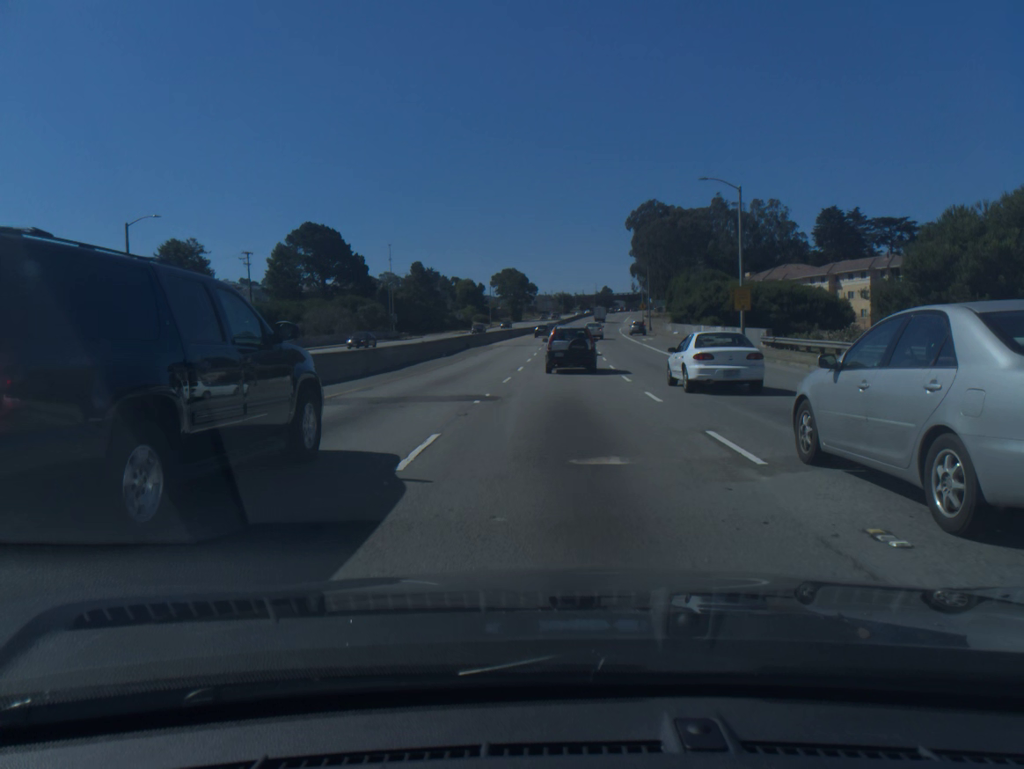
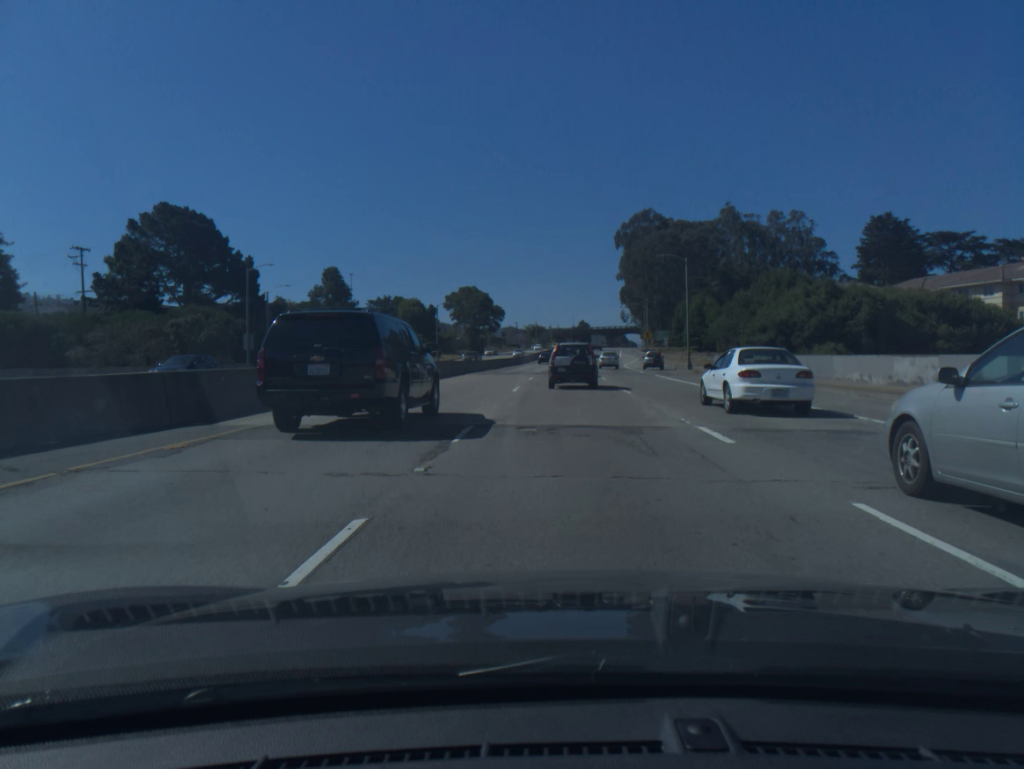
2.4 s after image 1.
(+0.7, +48.6) m; +2°
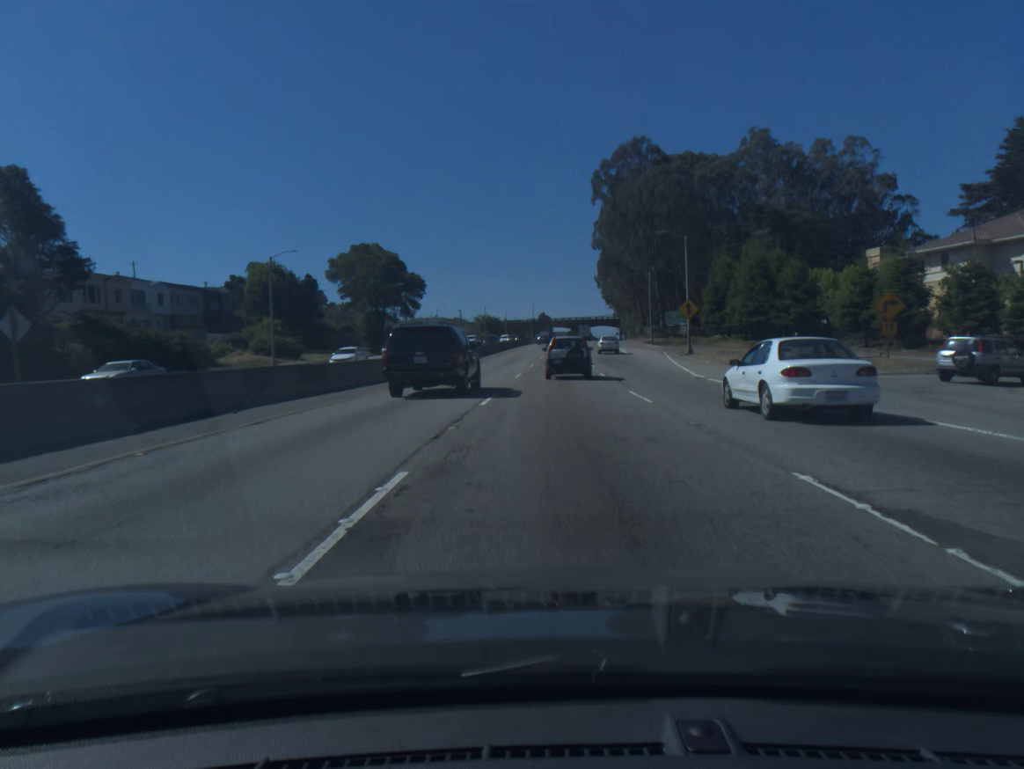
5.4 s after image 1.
(+1.3, +61.5) m; +3°
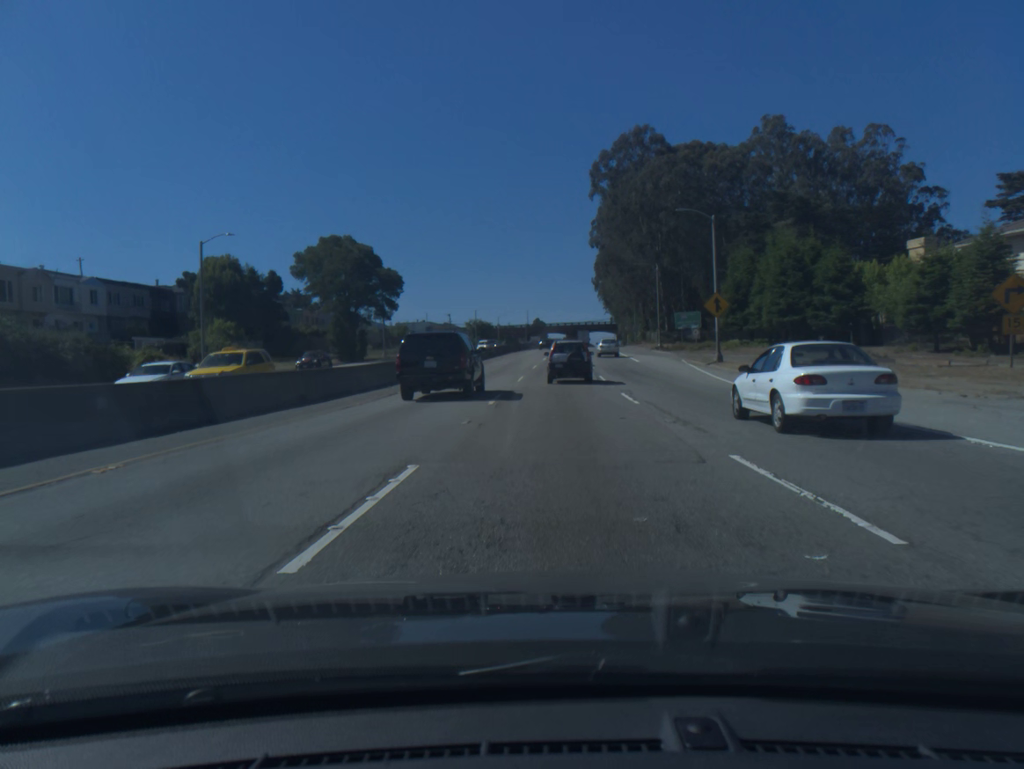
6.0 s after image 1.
(0.0, +12.3) m; 0°
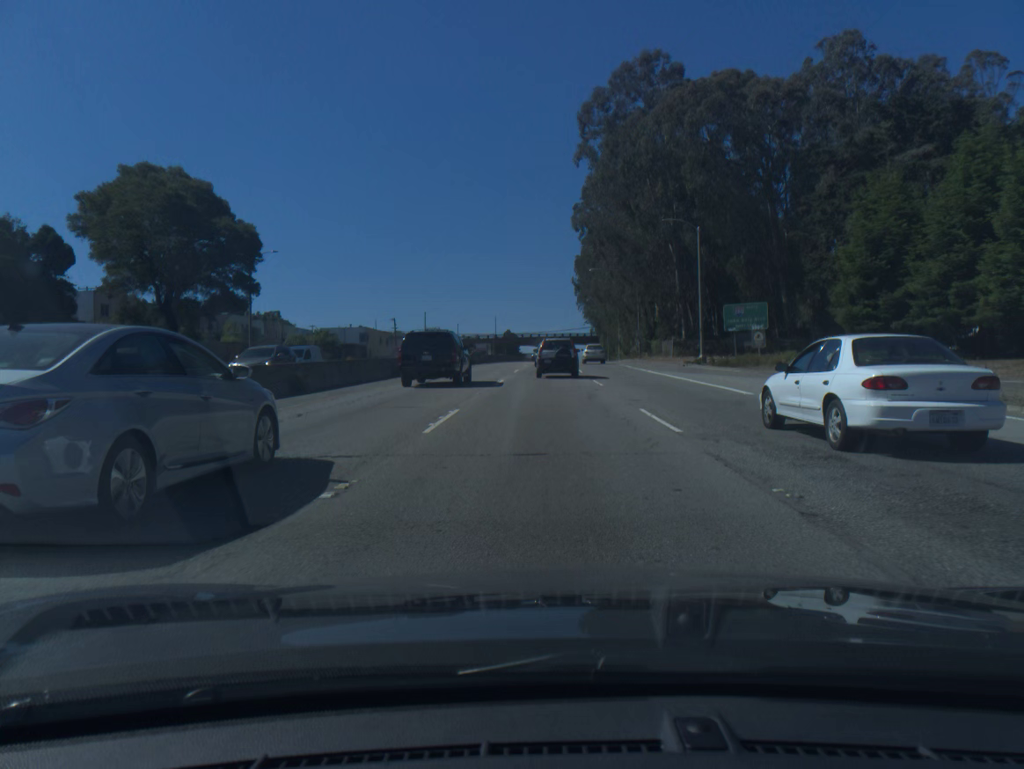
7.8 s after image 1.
(+0.4, +36.6) m; +2°
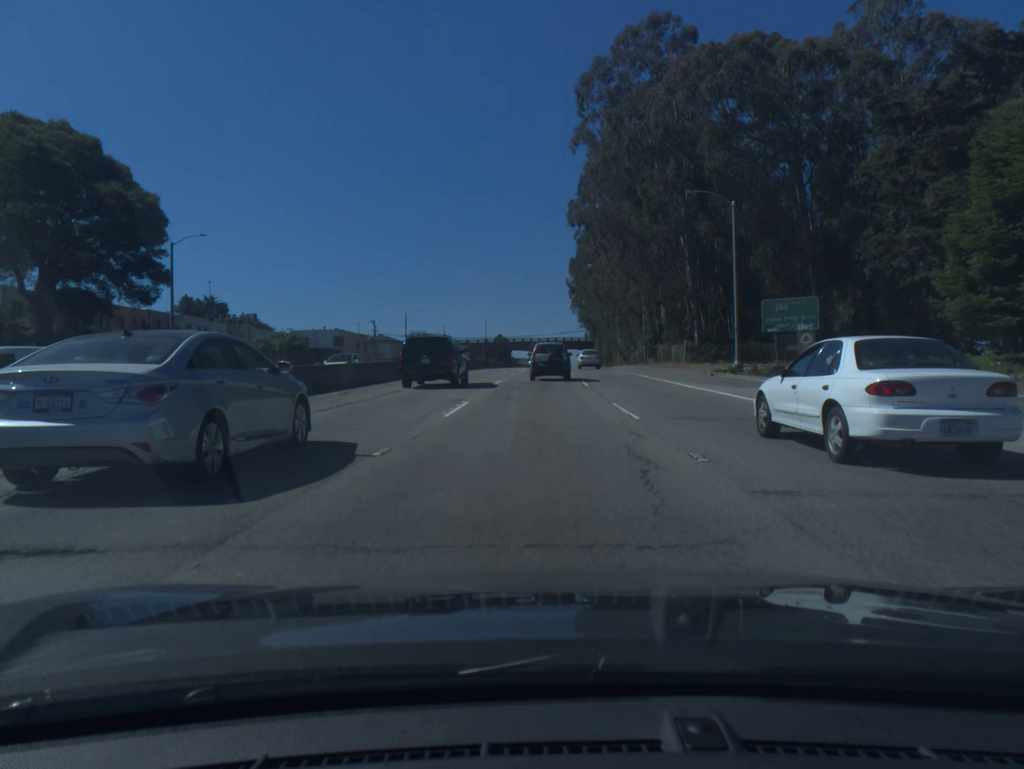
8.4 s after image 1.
(0.0, +11.9) m; +1°
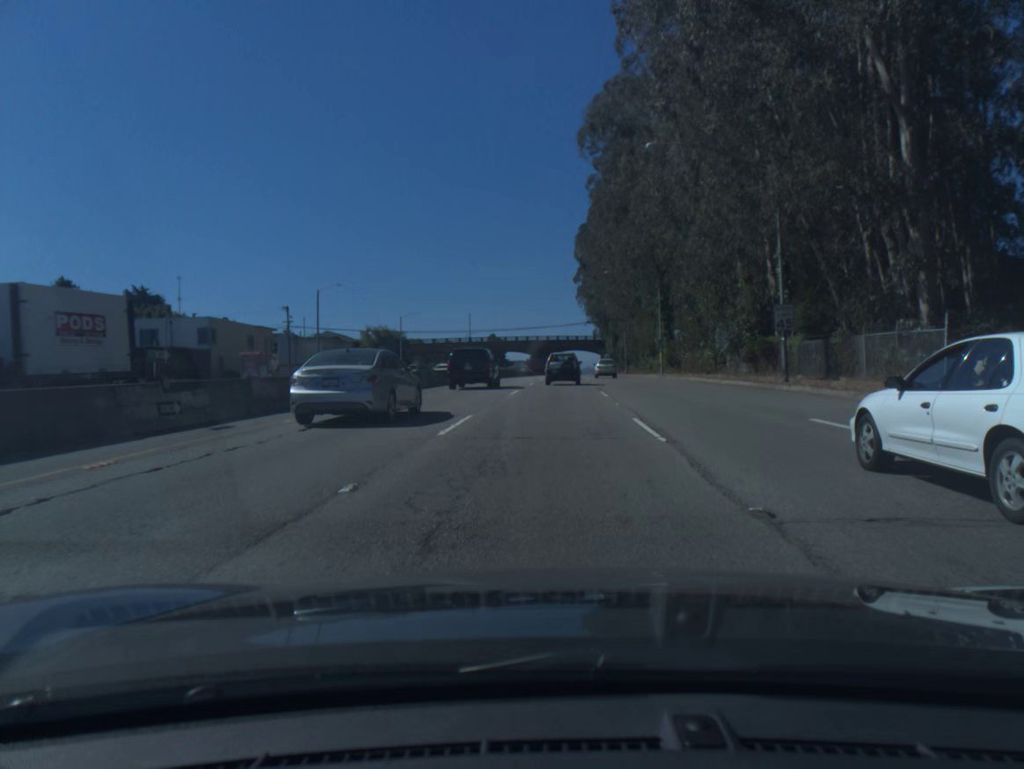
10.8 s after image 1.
(-0.2, +46.8) m; 0°
